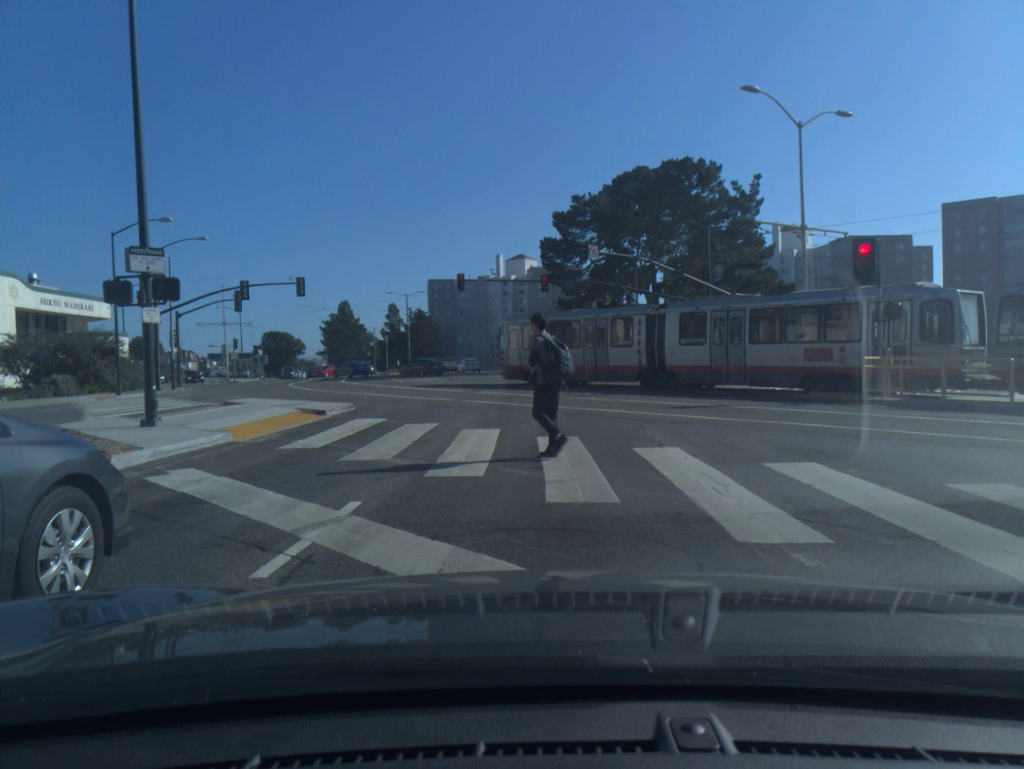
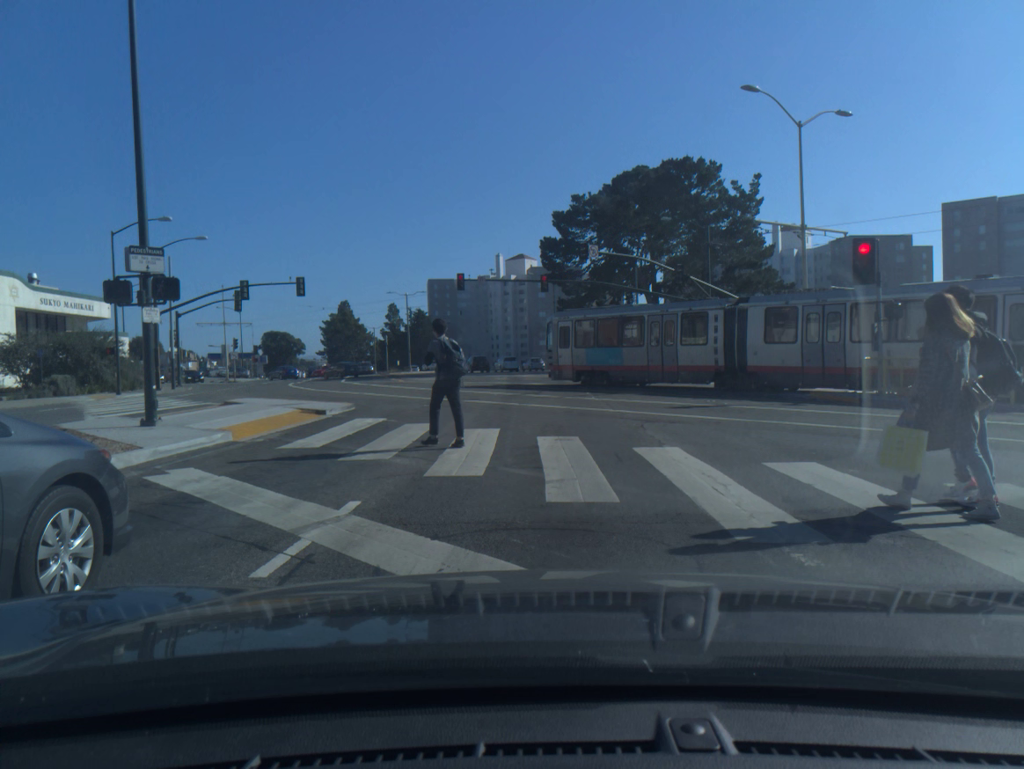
(0.0, 0.0) m; 0°
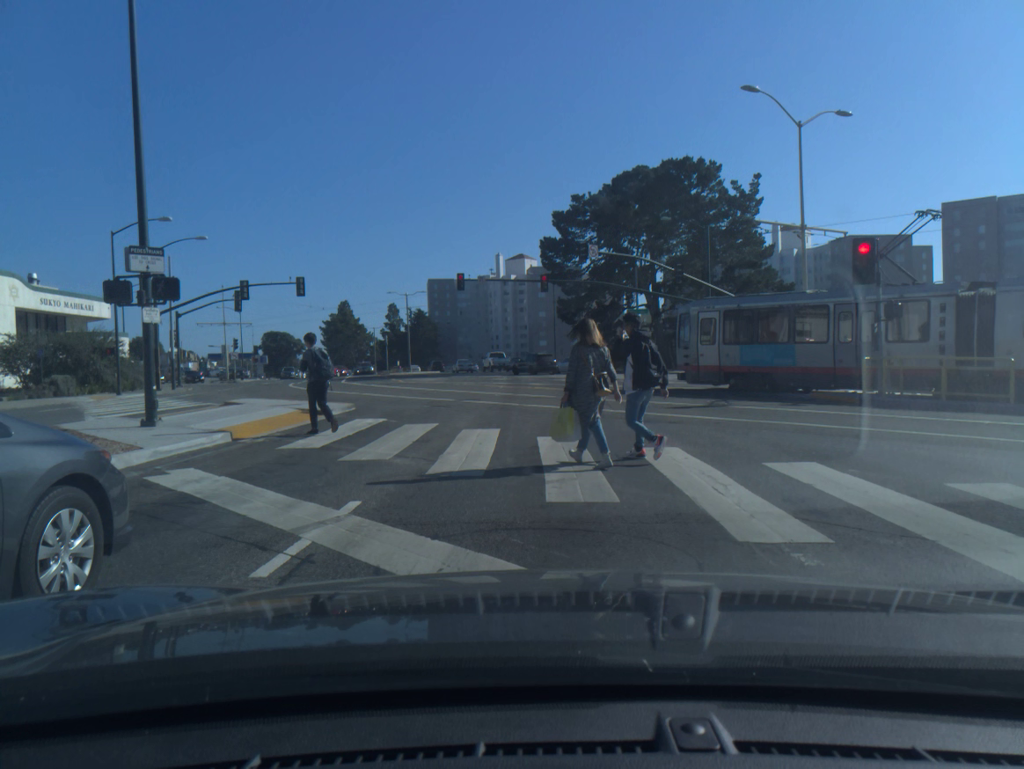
(0.0, 0.0) m; 0°
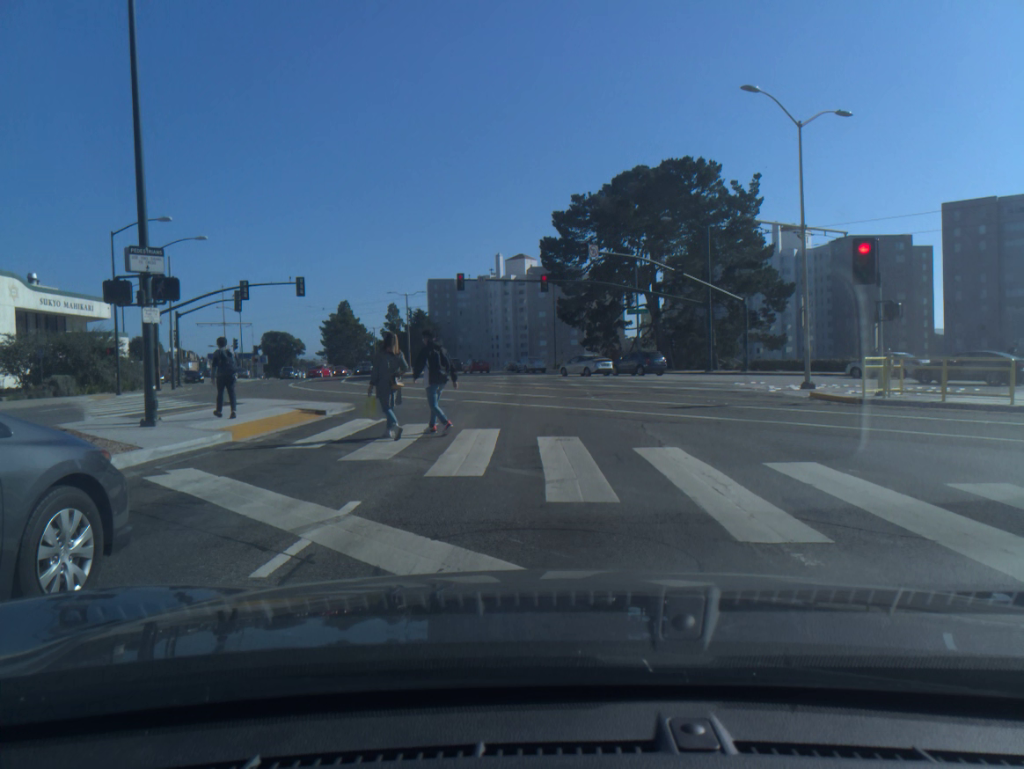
(0.0, 0.0) m; 0°
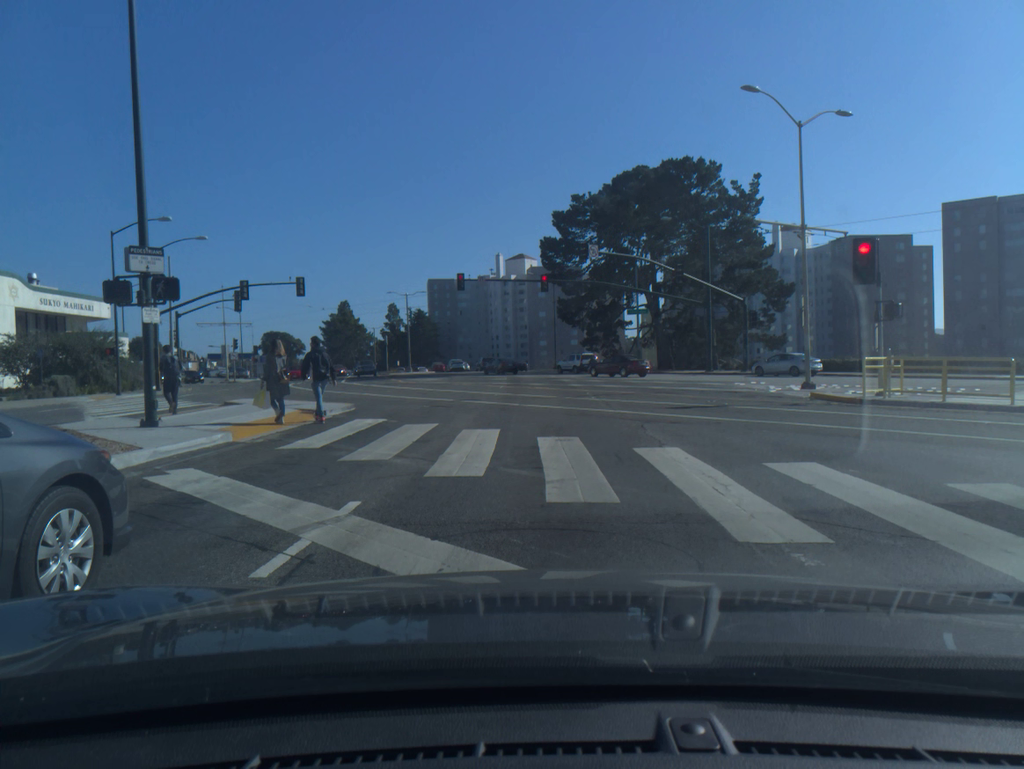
(0.0, 0.0) m; 0°
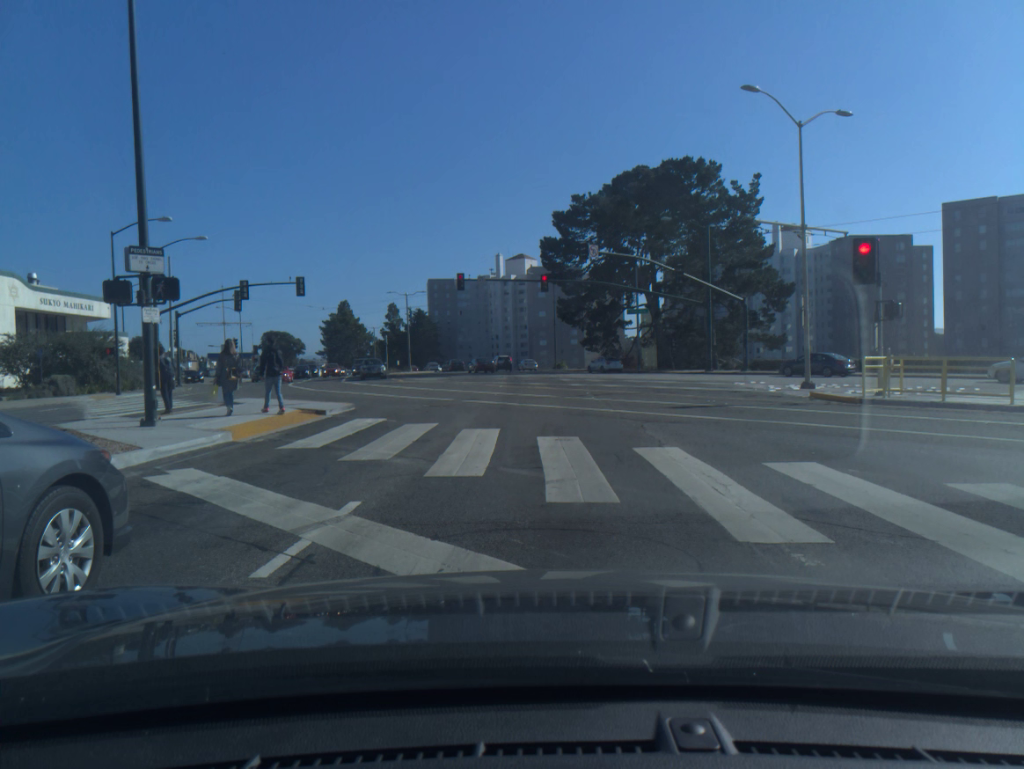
(0.0, 0.0) m; 0°
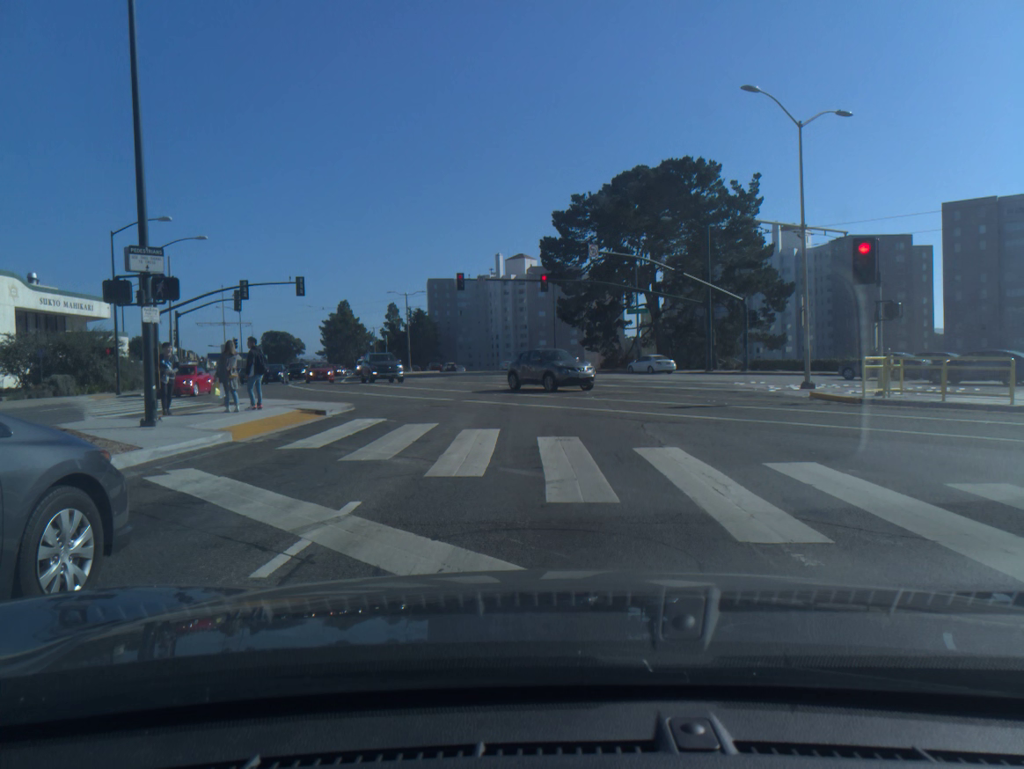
(0.0, 0.0) m; 0°
